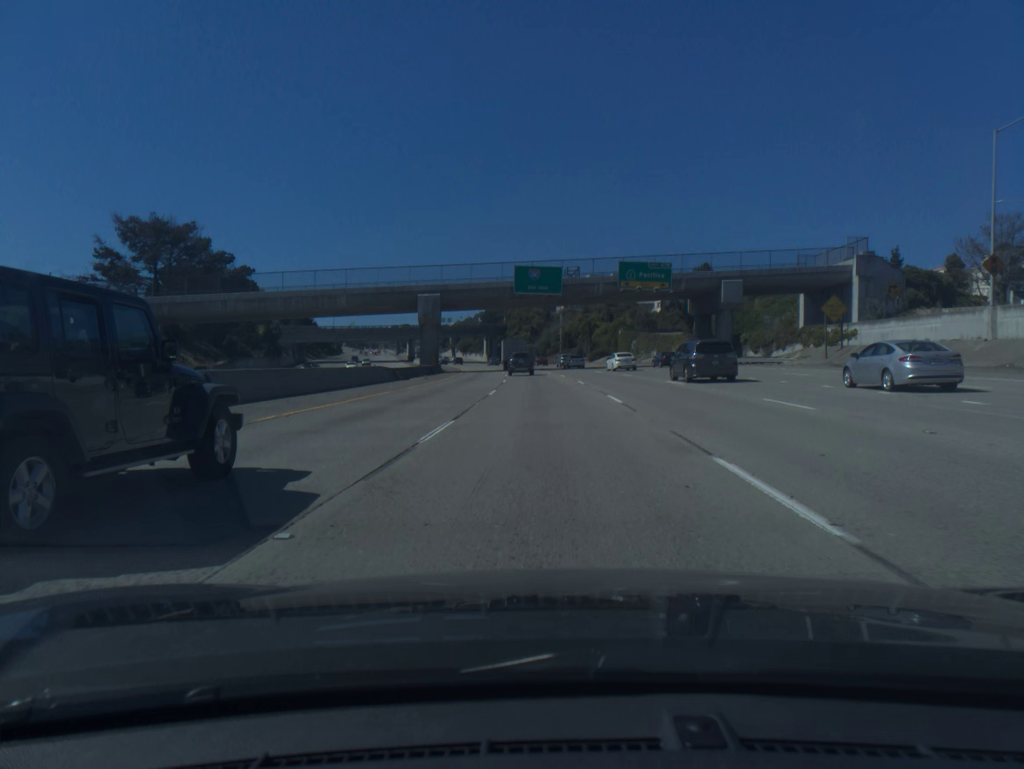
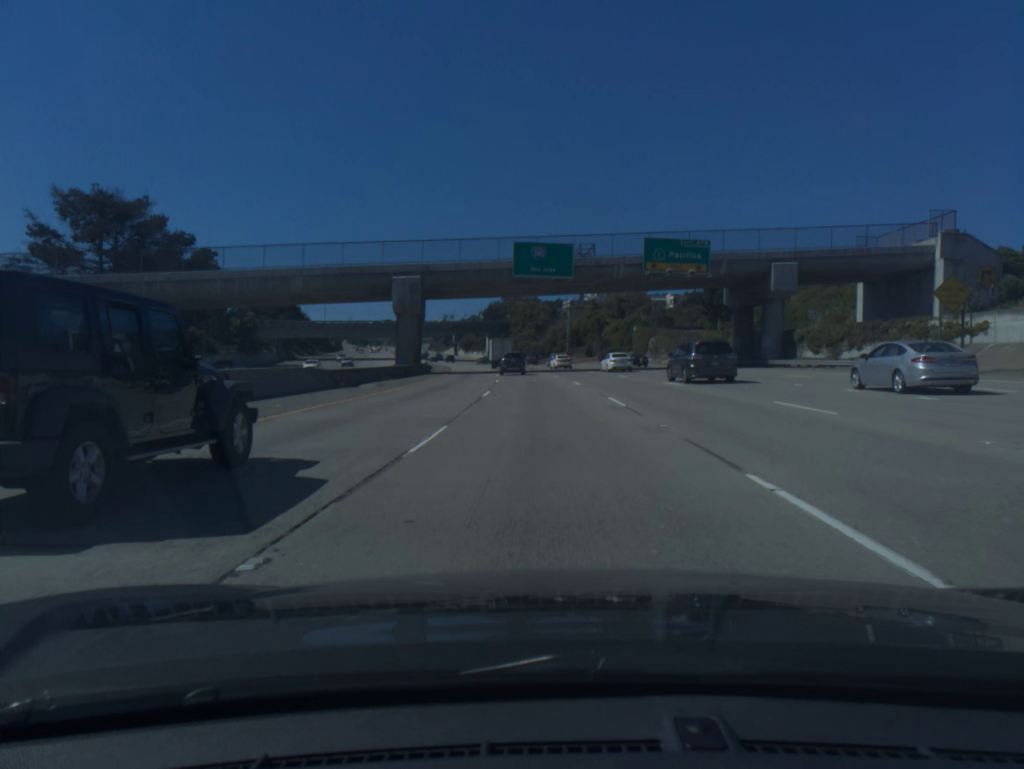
(0.0, +15.9) m; 0°
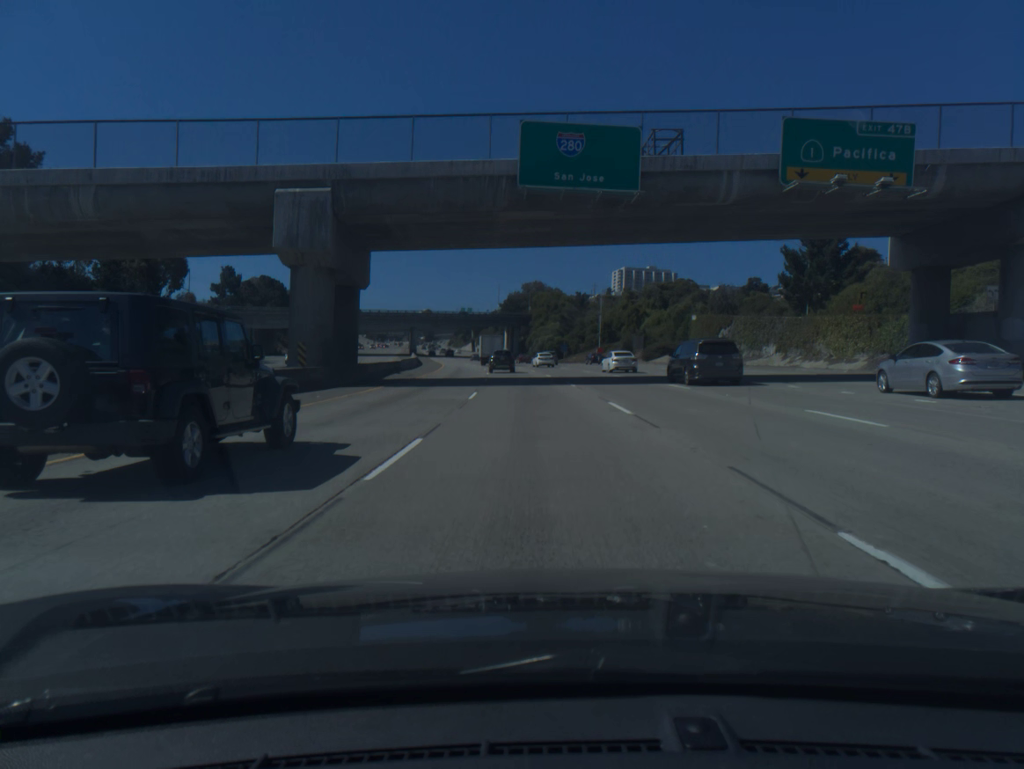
(-0.4, +31.7) m; -2°
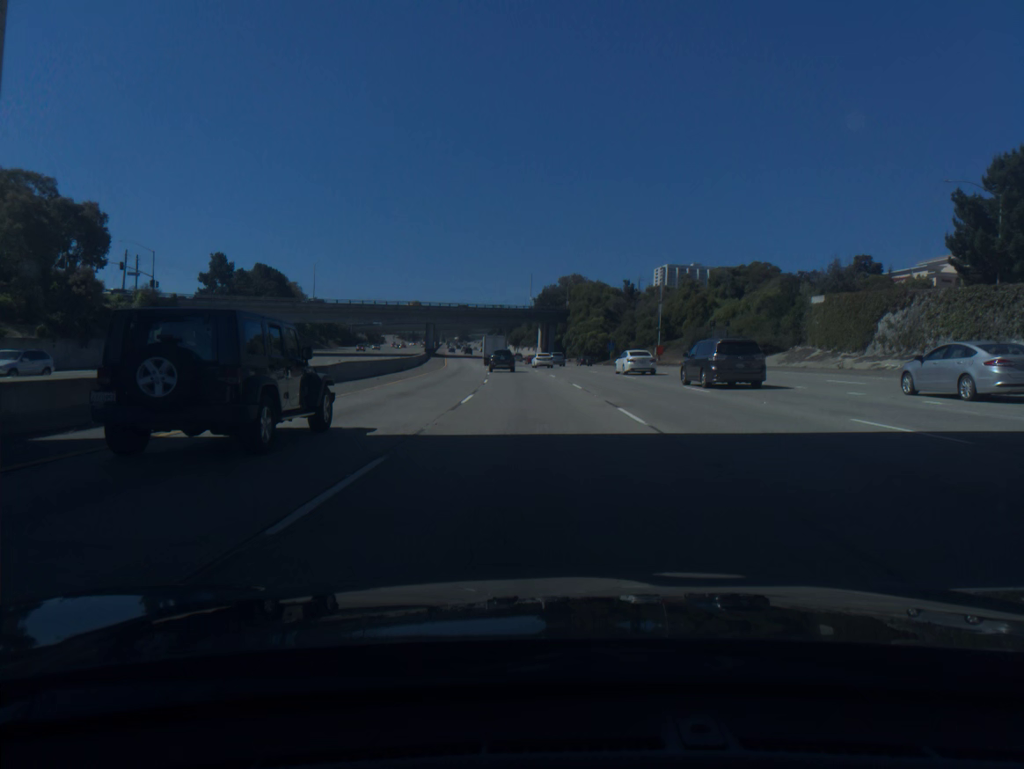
(-0.7, +31.6) m; -3°
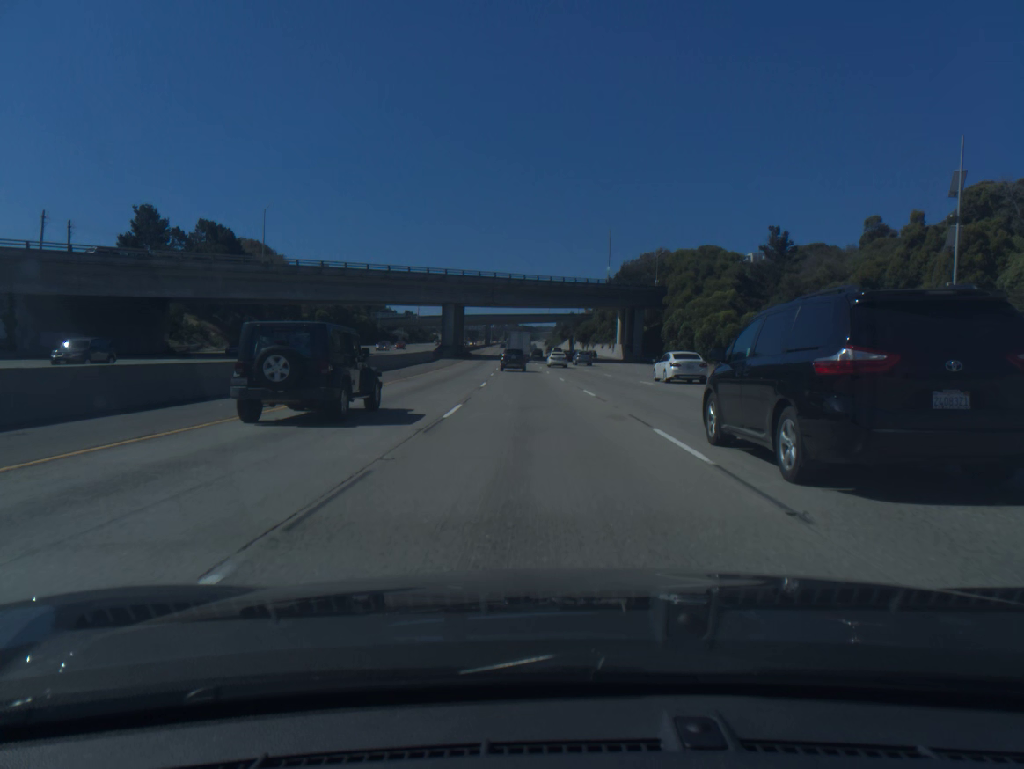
(-2.8, +63.1) m; -5°
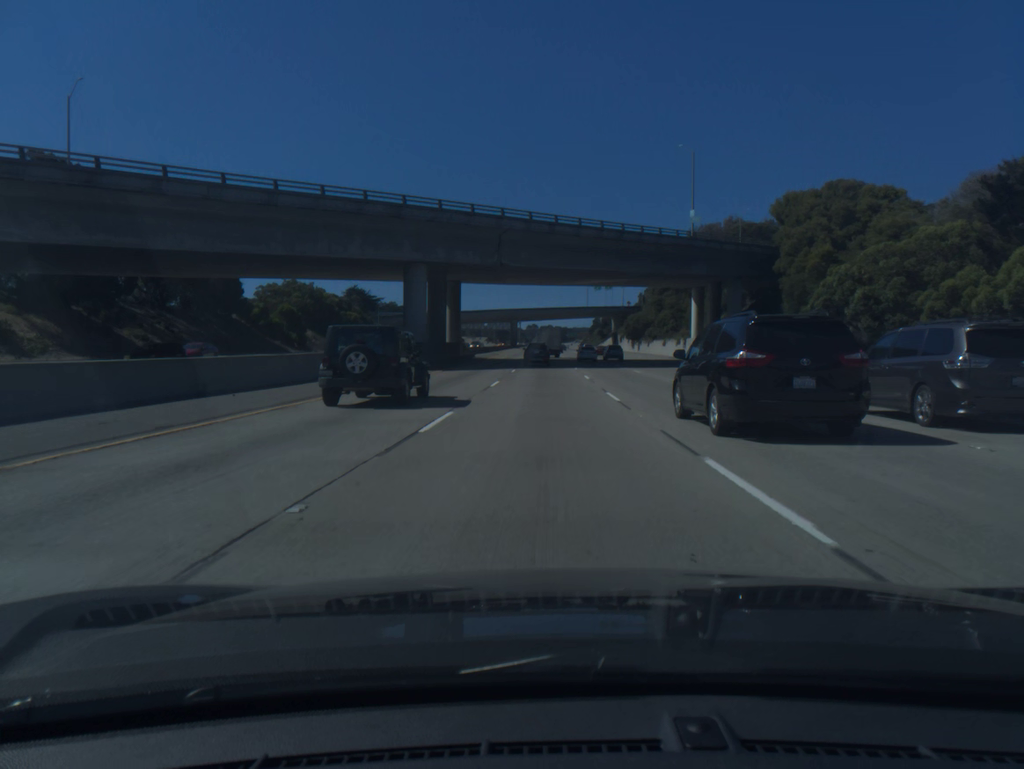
(-1.2, +47.3) m; -3°
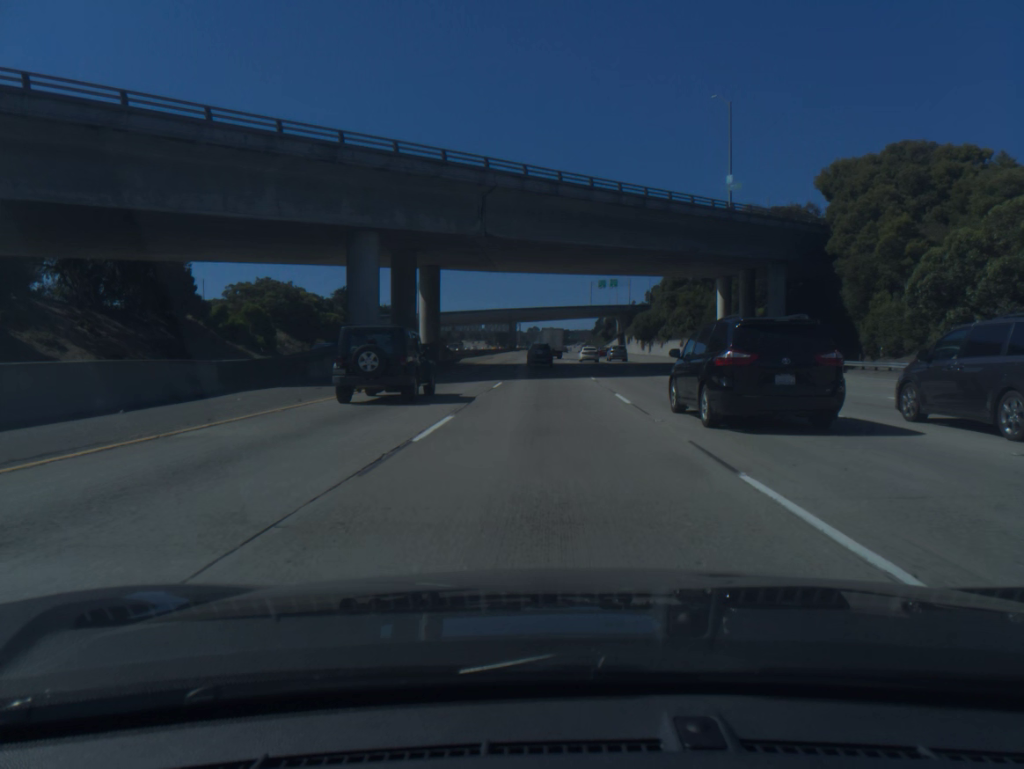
(0.0, +15.7) m; 0°
